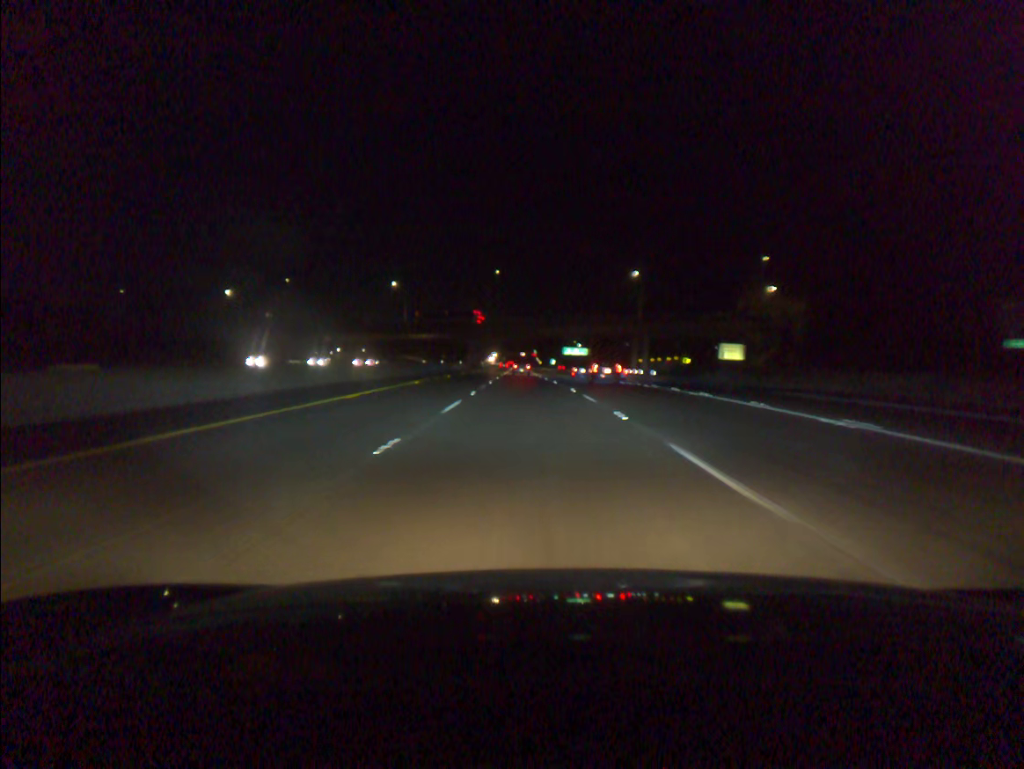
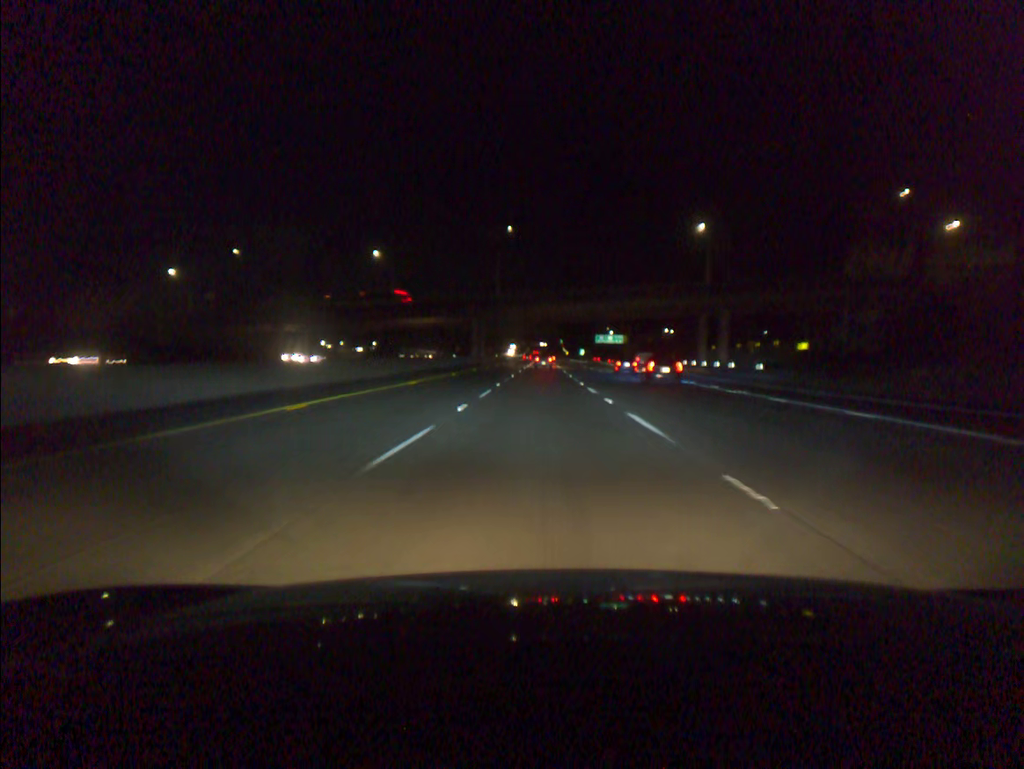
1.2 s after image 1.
(-0.7, +38.8) m; -2°
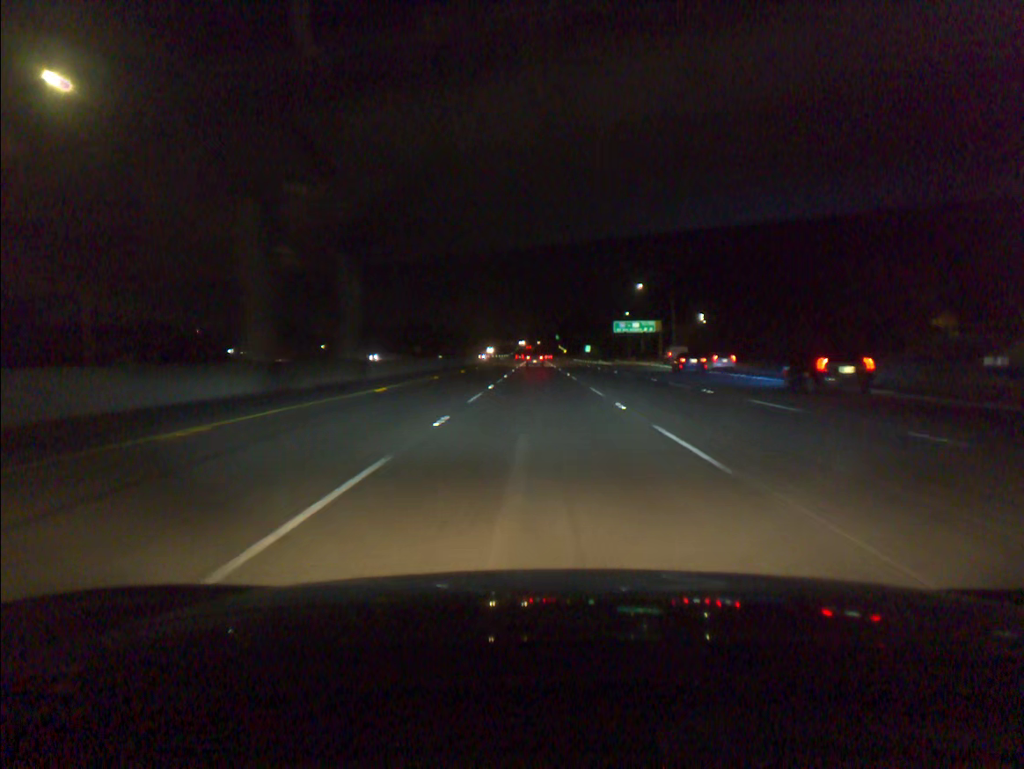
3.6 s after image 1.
(+0.1, +78.2) m; 0°
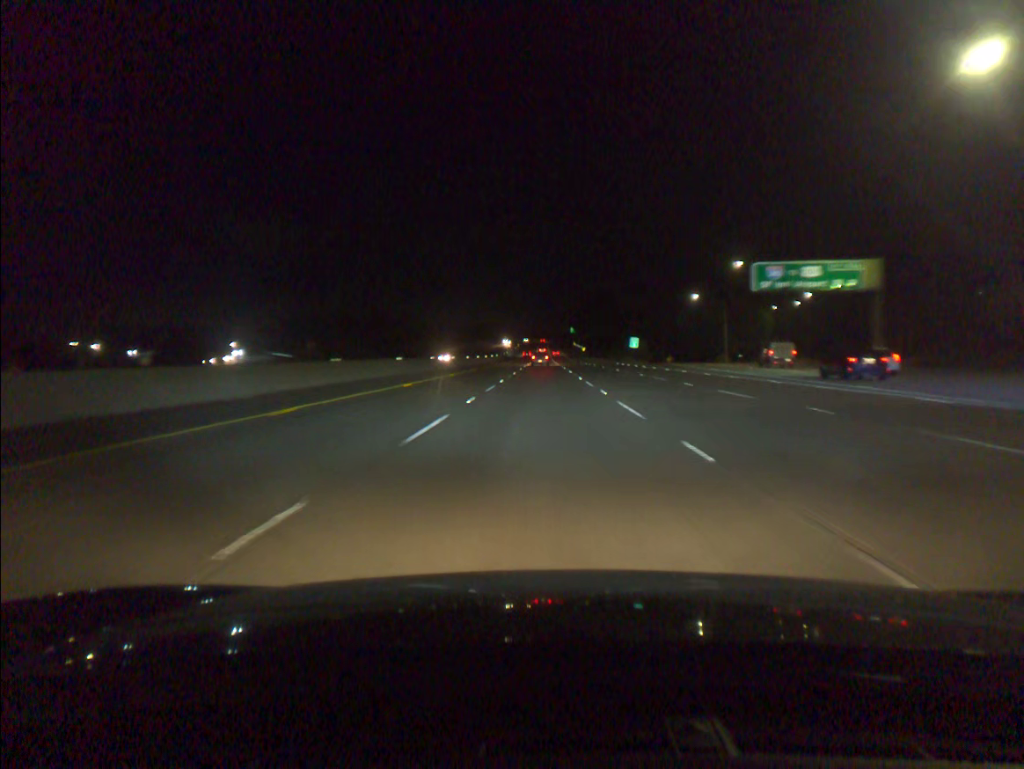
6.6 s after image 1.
(-0.5, +97.6) m; -1°
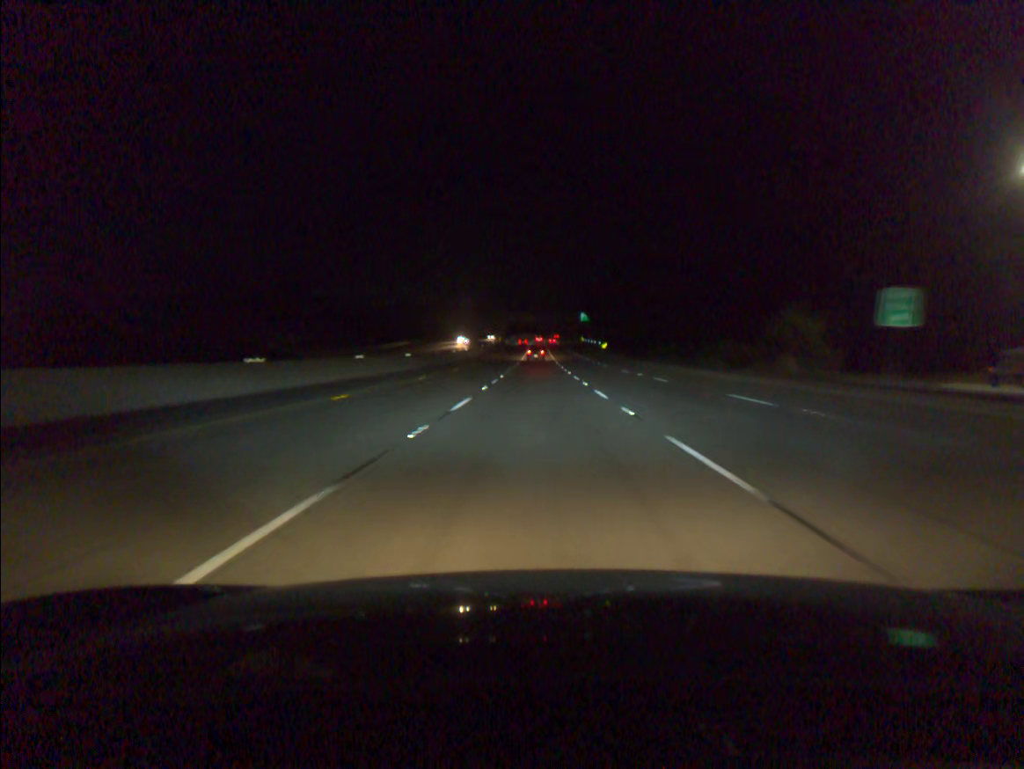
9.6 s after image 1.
(+0.3, +97.2) m; 0°
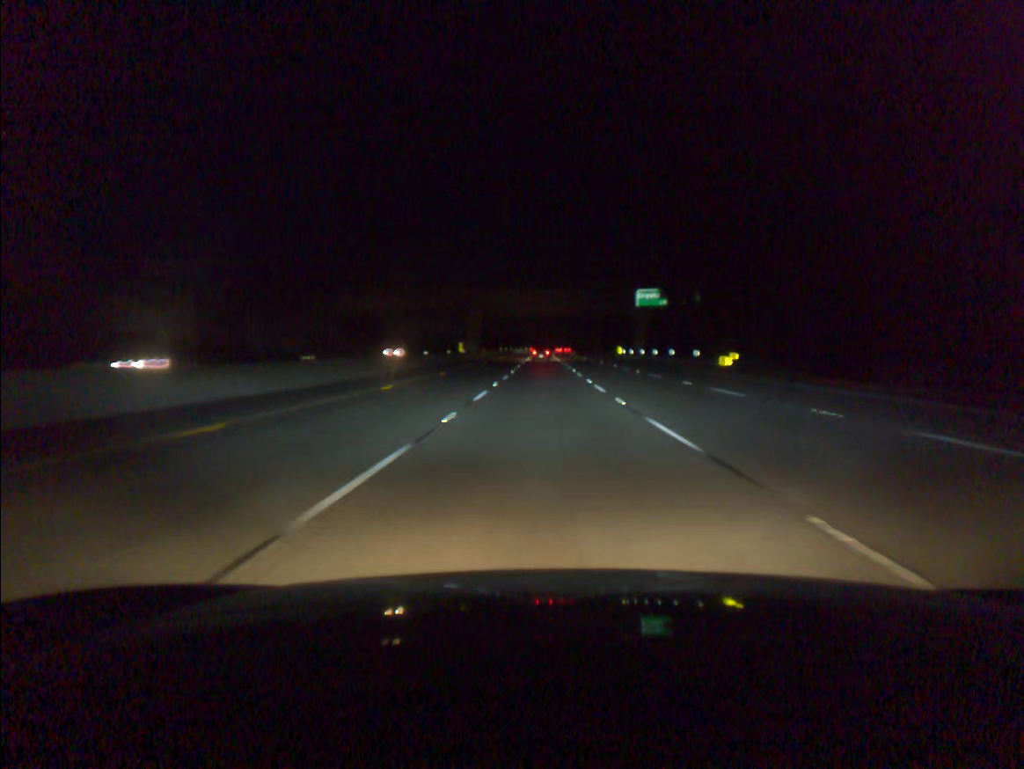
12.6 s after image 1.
(-0.5, +96.8) m; 0°
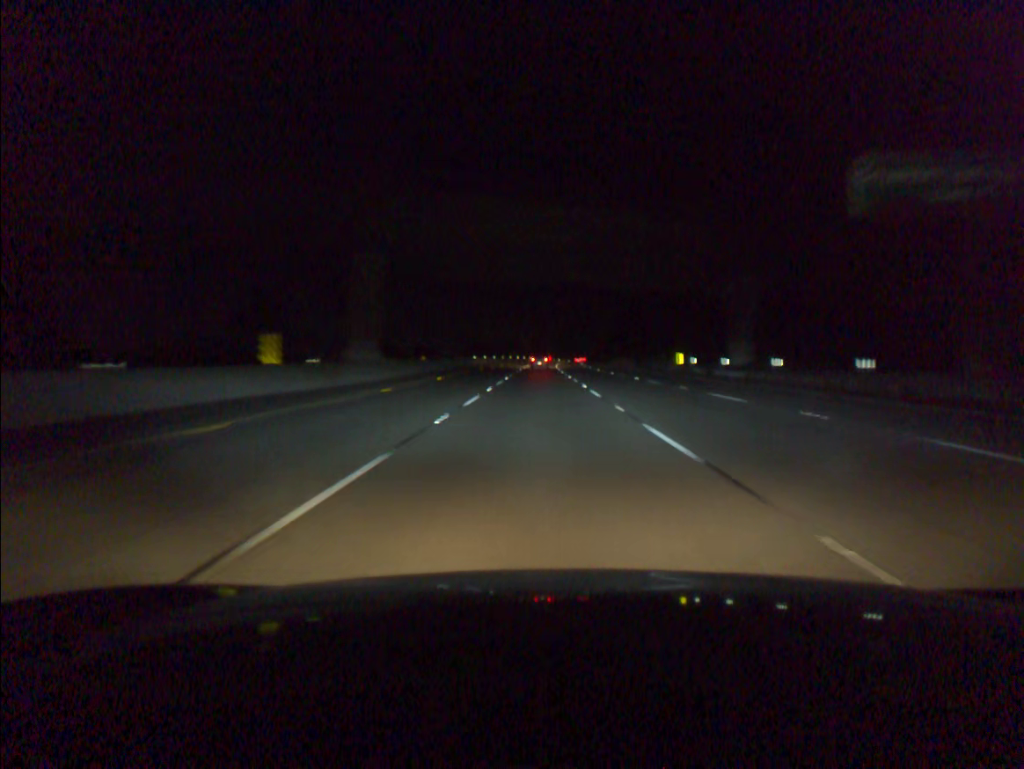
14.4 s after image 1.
(+0.2, +57.6) m; 0°
